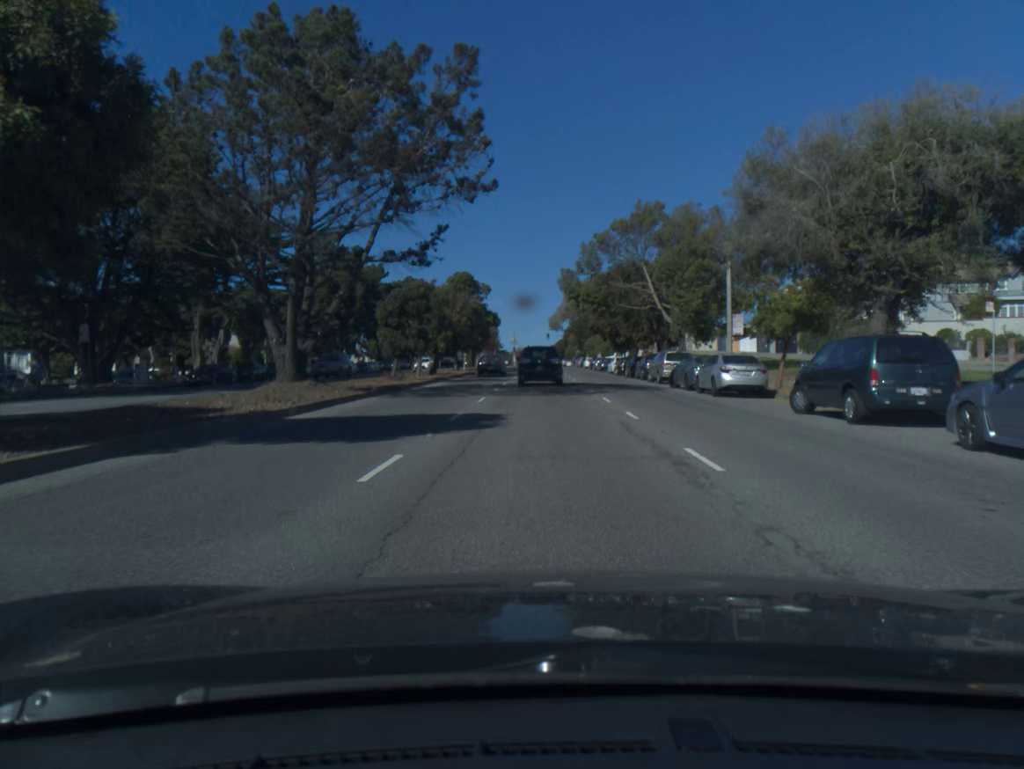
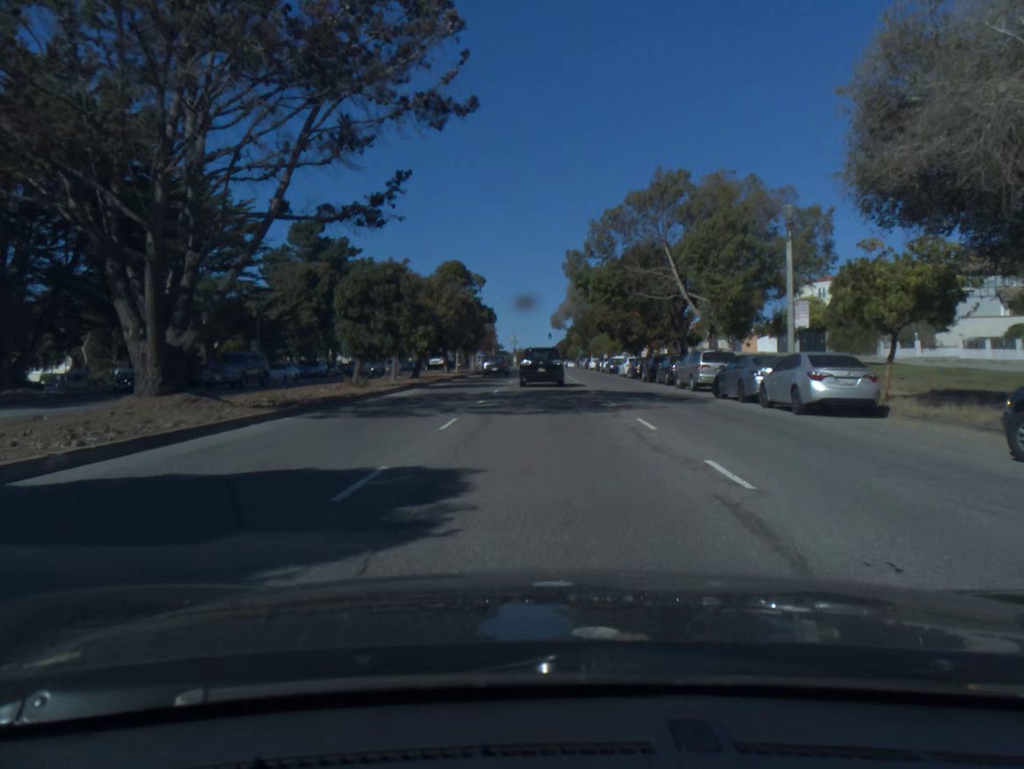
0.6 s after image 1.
(0.0, +8.4) m; 0°
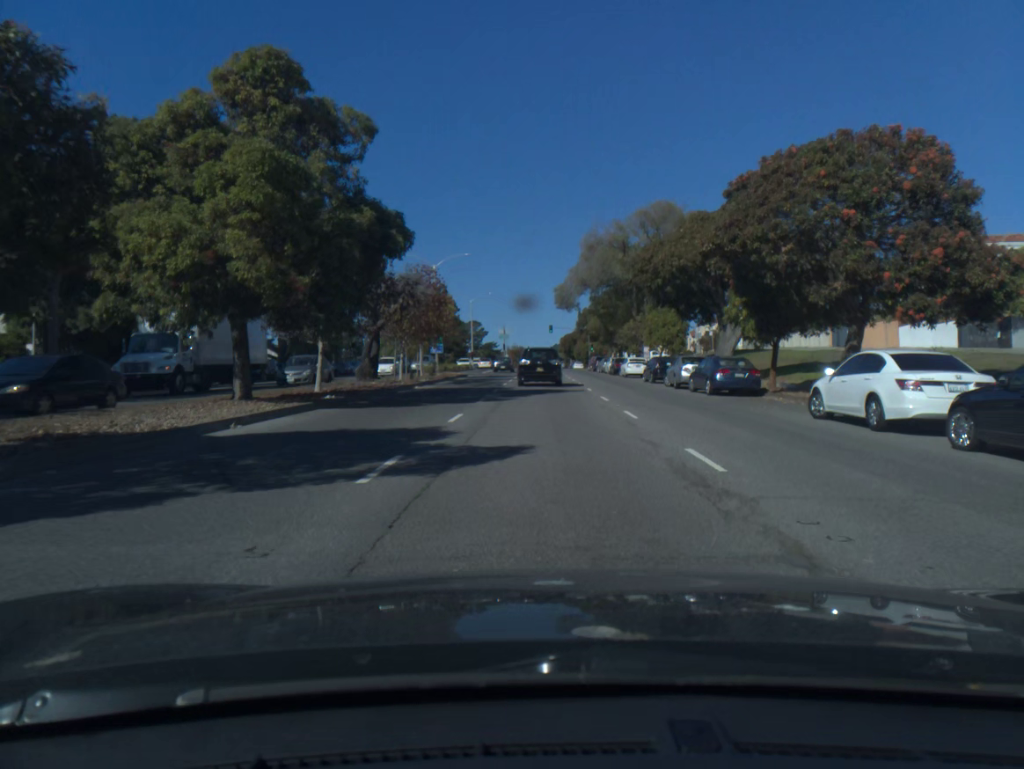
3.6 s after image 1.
(+0.1, +42.1) m; 0°
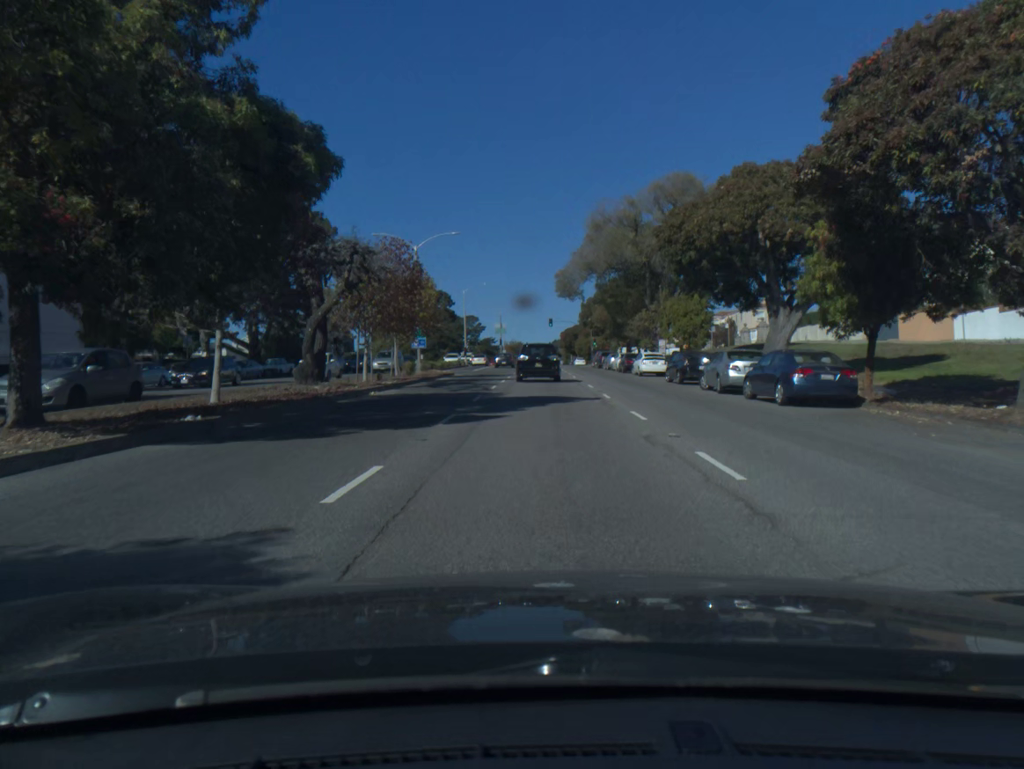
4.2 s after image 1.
(0.0, +8.4) m; 0°
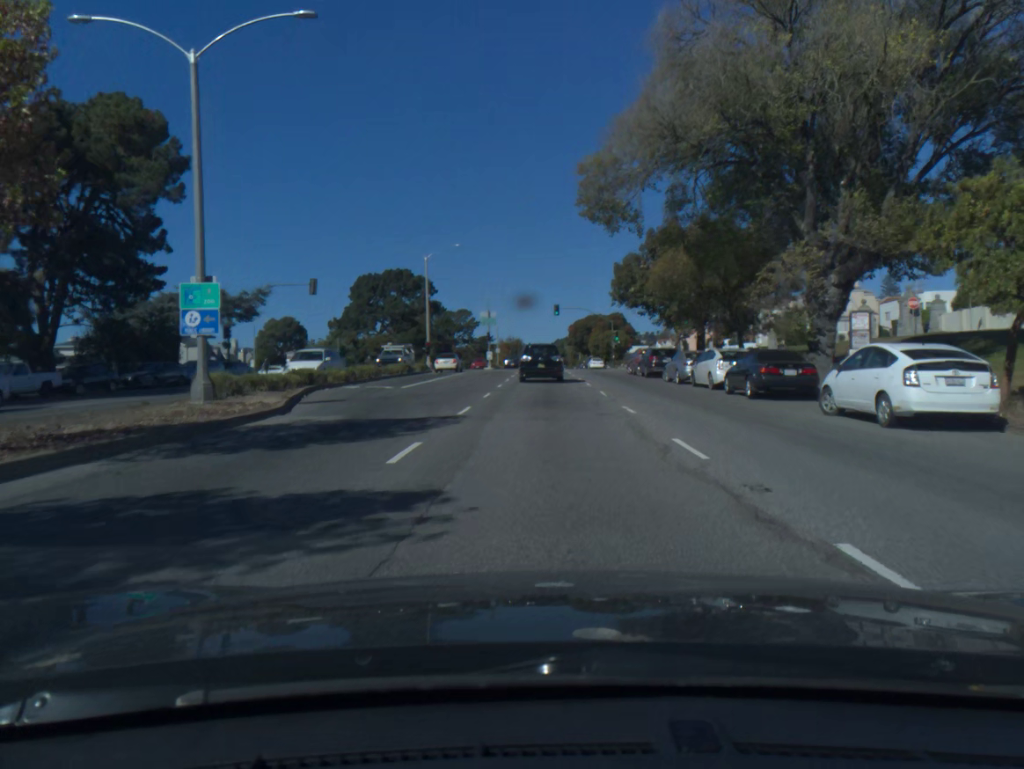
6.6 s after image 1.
(0.0, +33.5) m; 0°
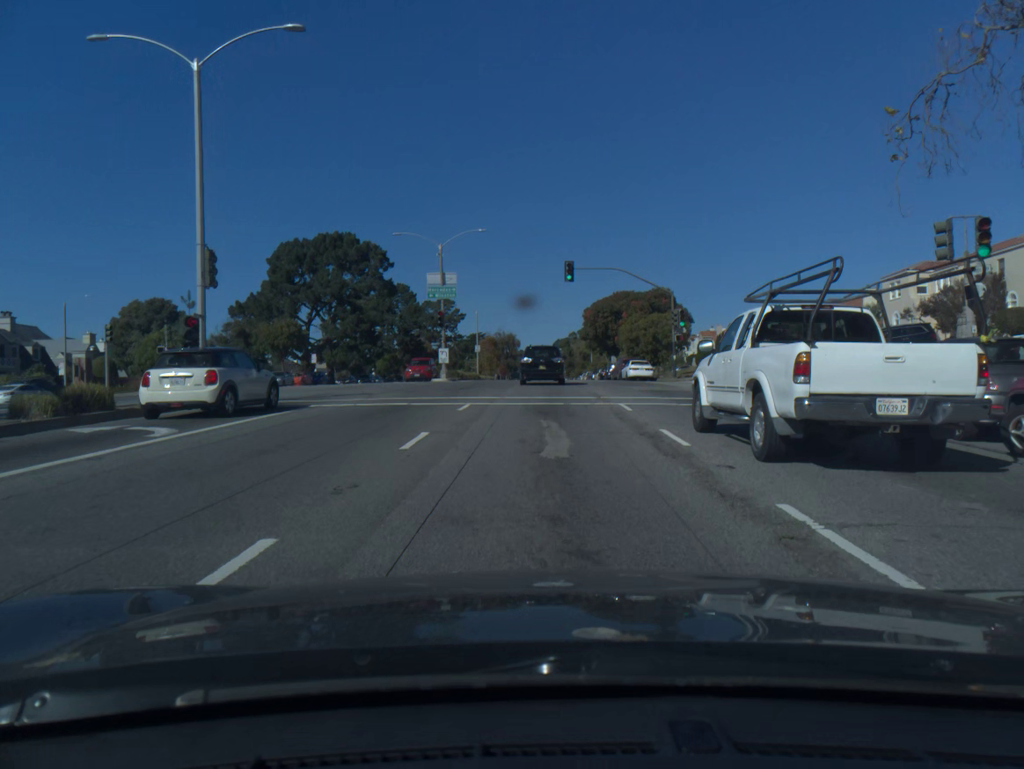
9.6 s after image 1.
(+0.1, +41.5) m; 0°
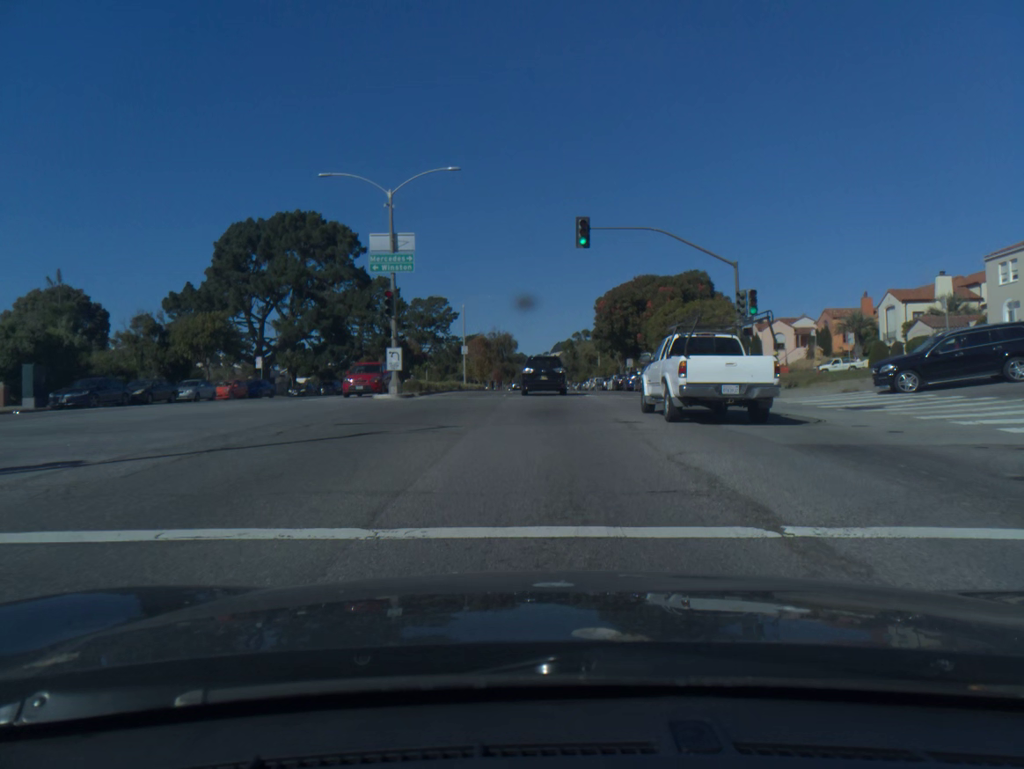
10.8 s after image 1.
(0.0, +16.5) m; 0°
